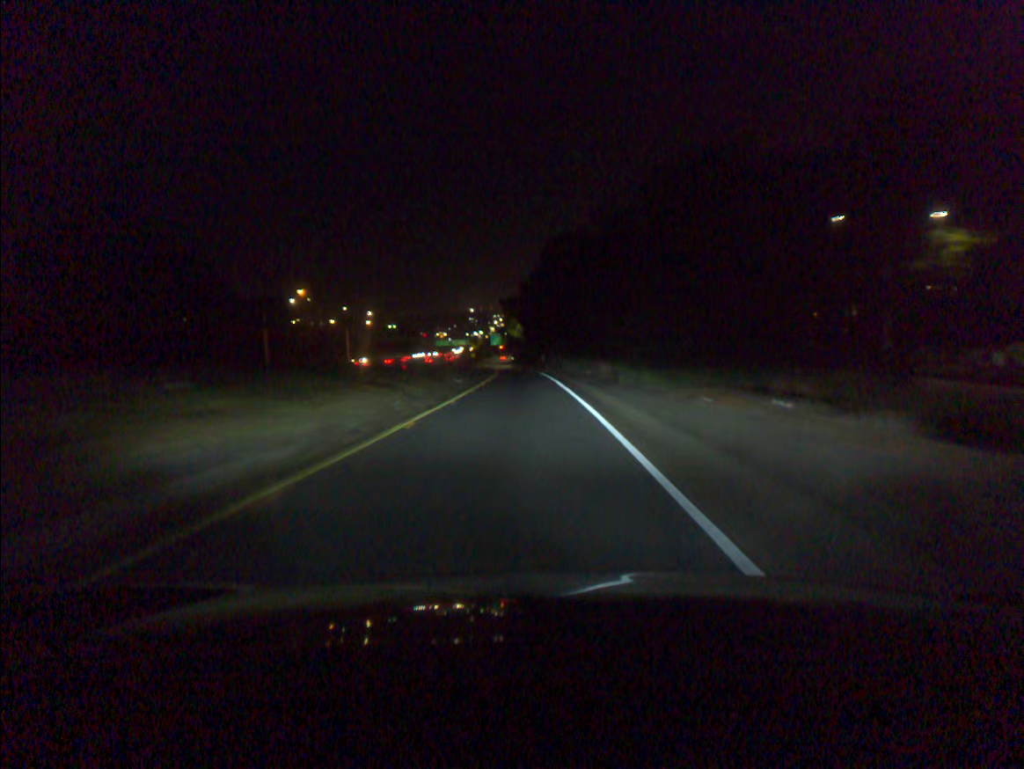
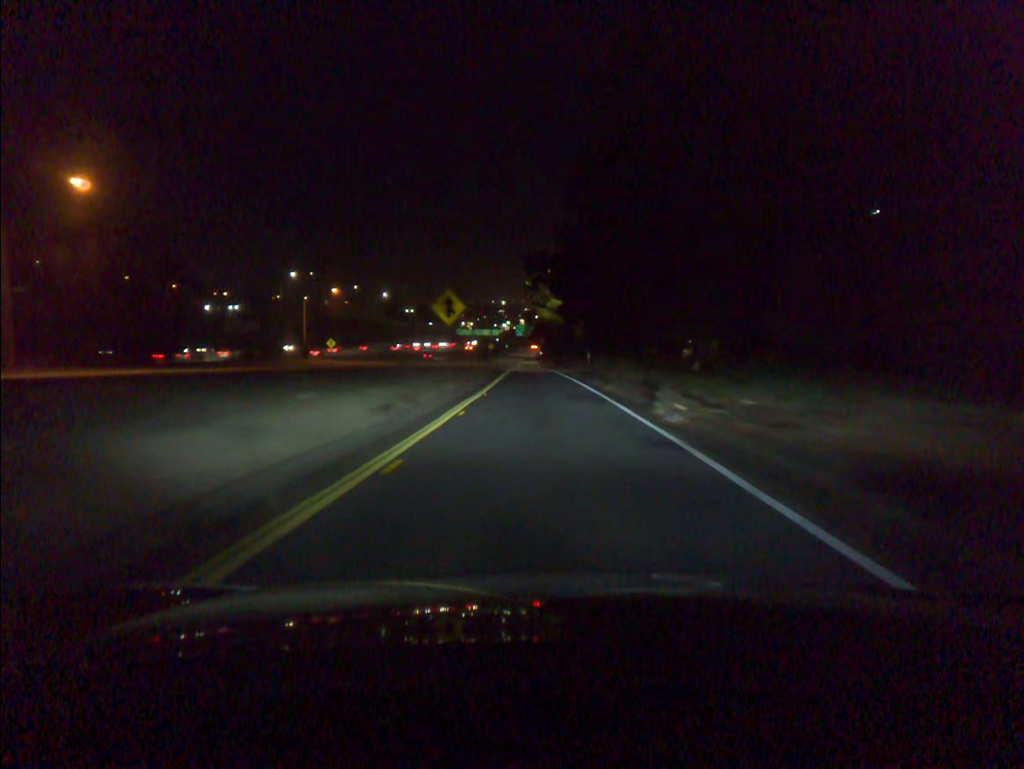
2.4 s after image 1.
(-1.0, +49.8) m; -2°
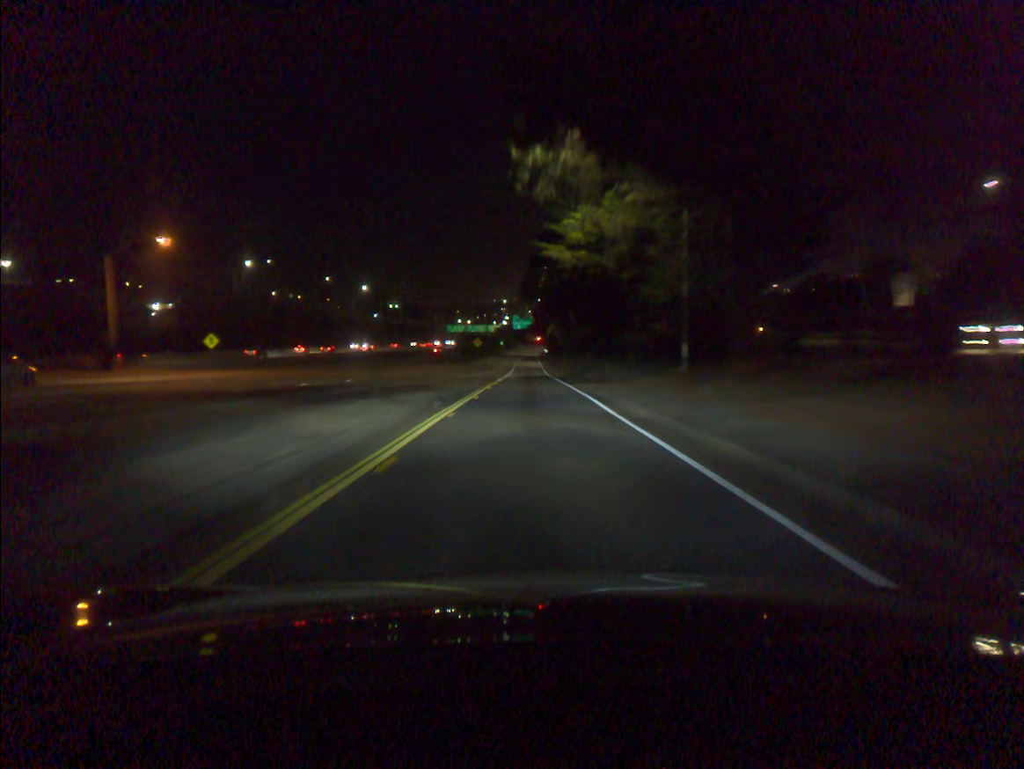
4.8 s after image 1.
(0.0, +51.2) m; 0°
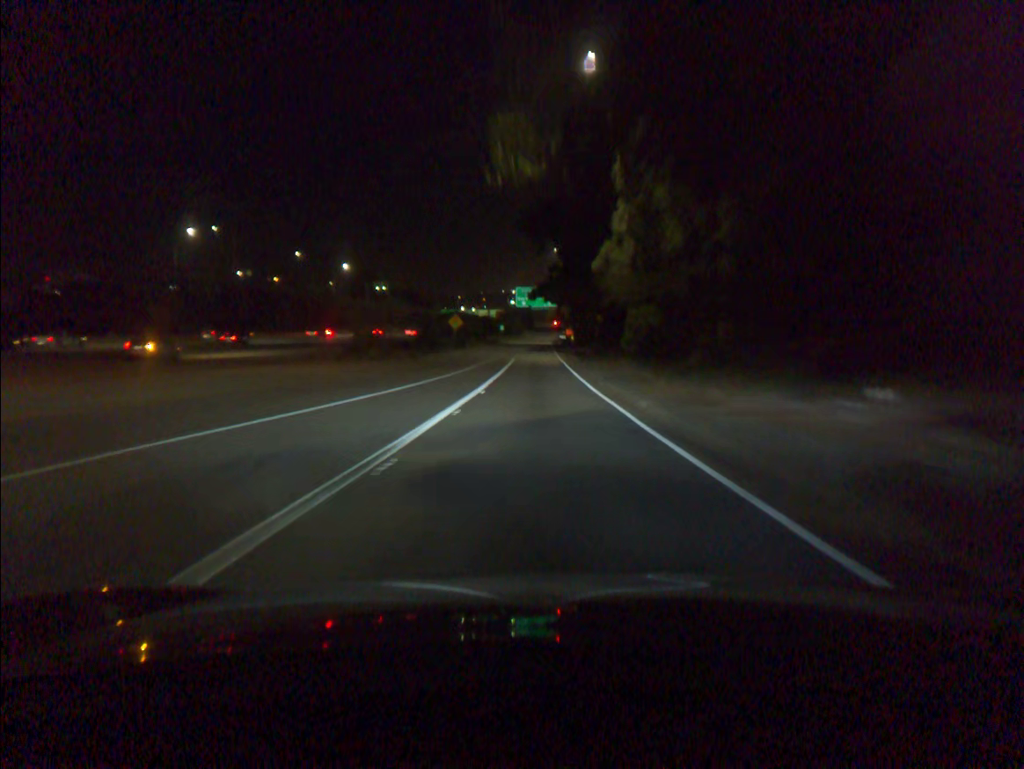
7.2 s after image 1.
(-0.4, +52.2) m; -1°
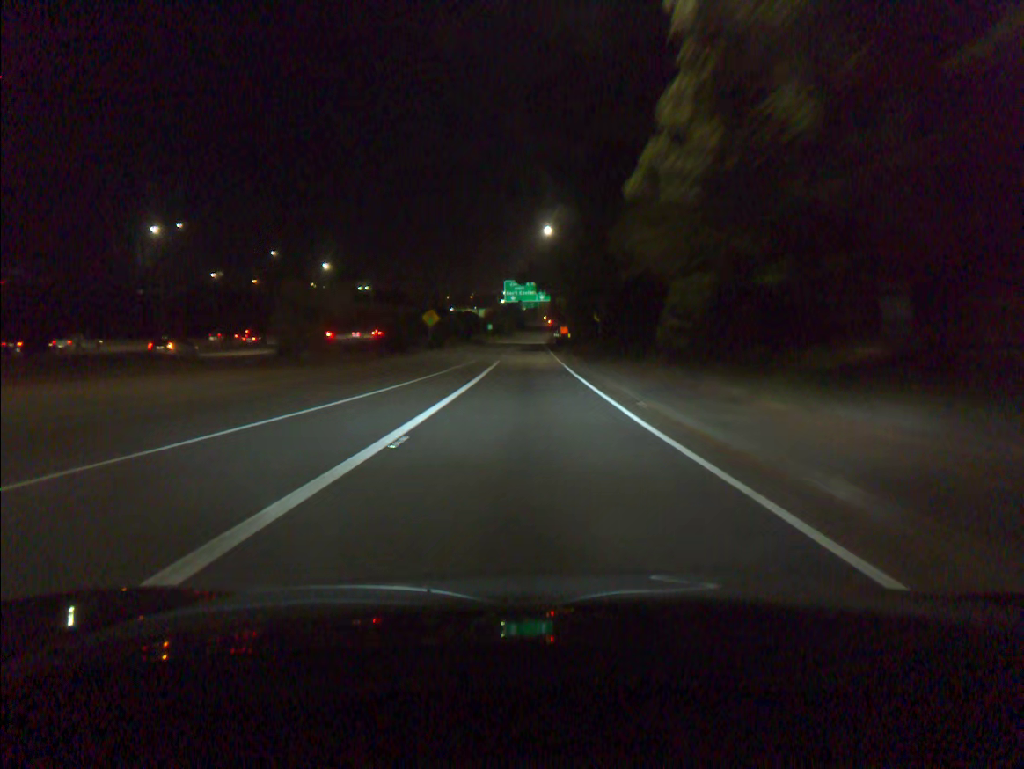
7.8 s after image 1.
(+0.1, +13.1) m; +1°
